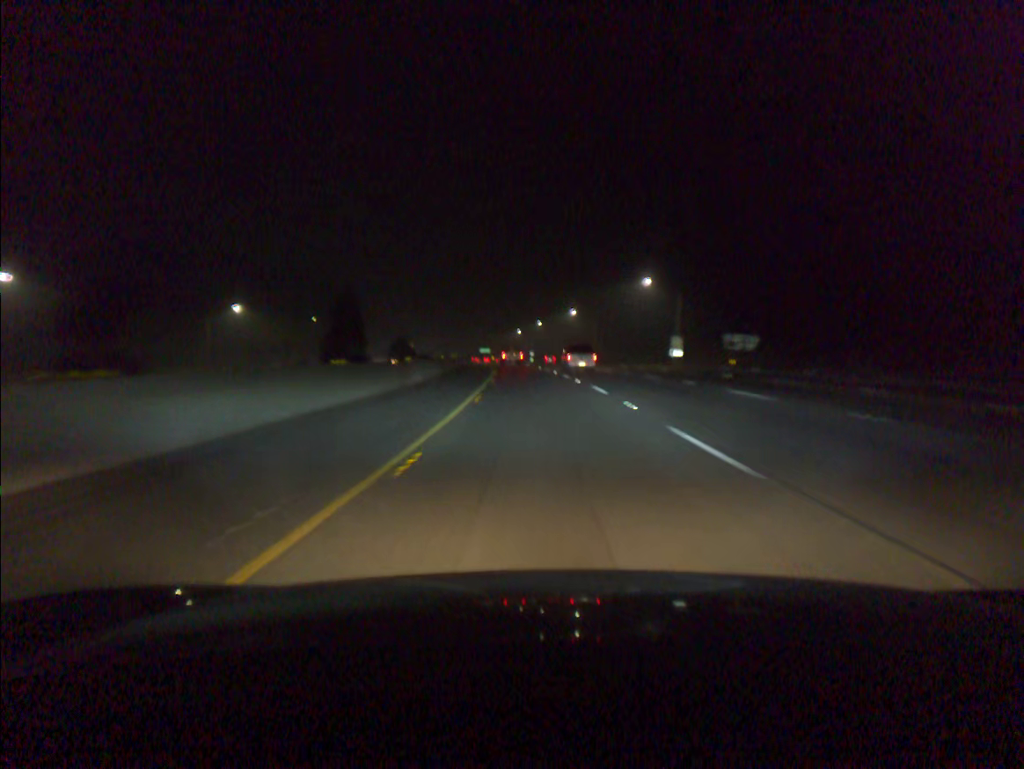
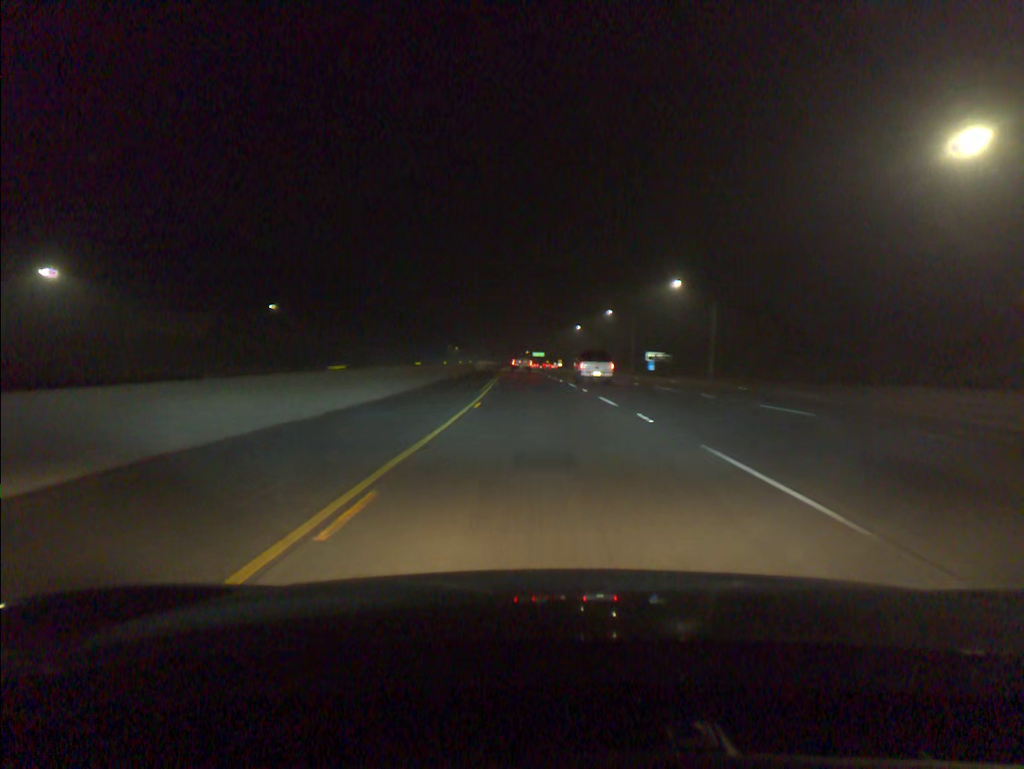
(-2.2, +60.4) m; -4°
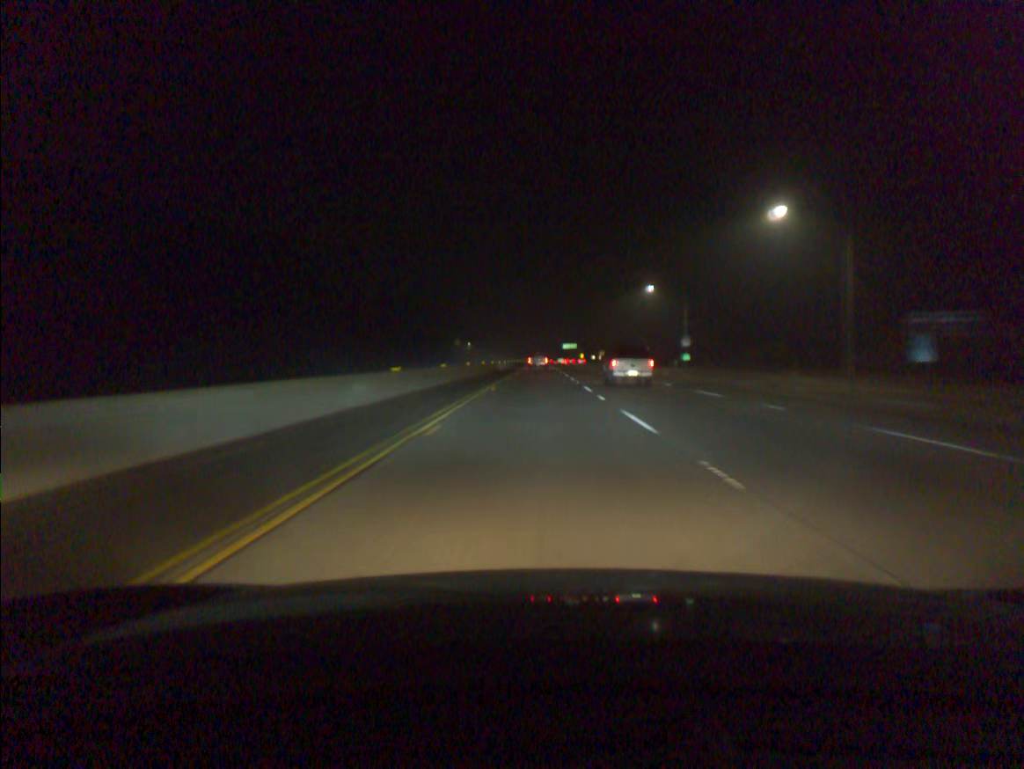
(-1.8, +80.1) m; -2°
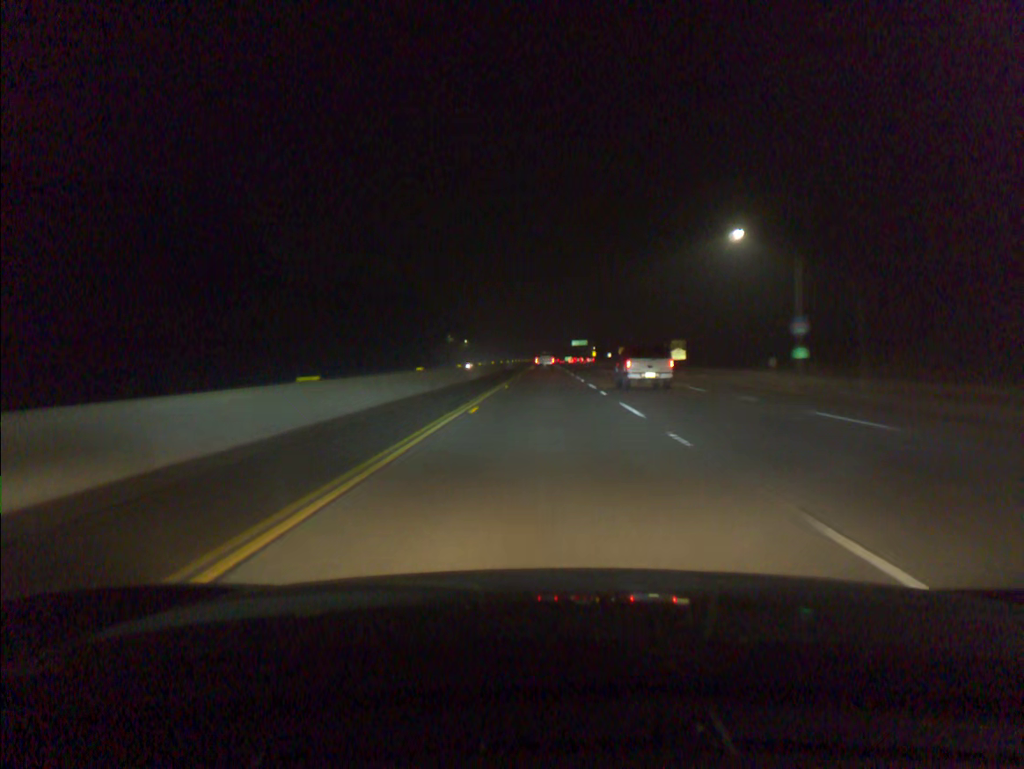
(-0.2, +40.5) m; 0°
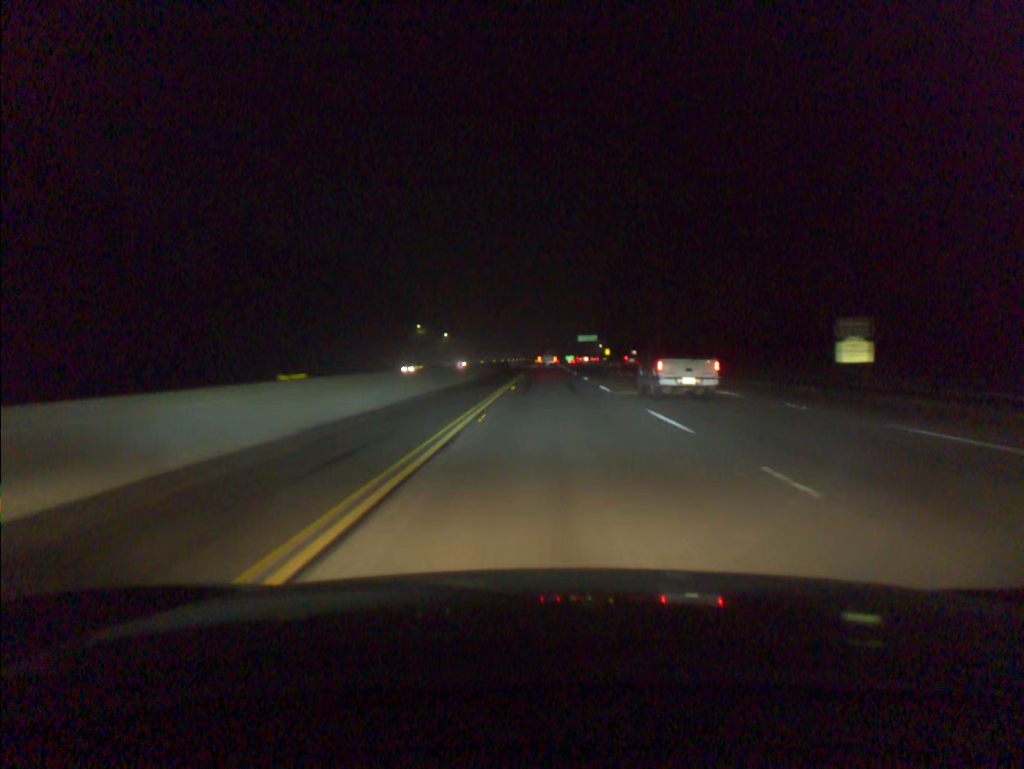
(-0.1, +61.3) m; 0°
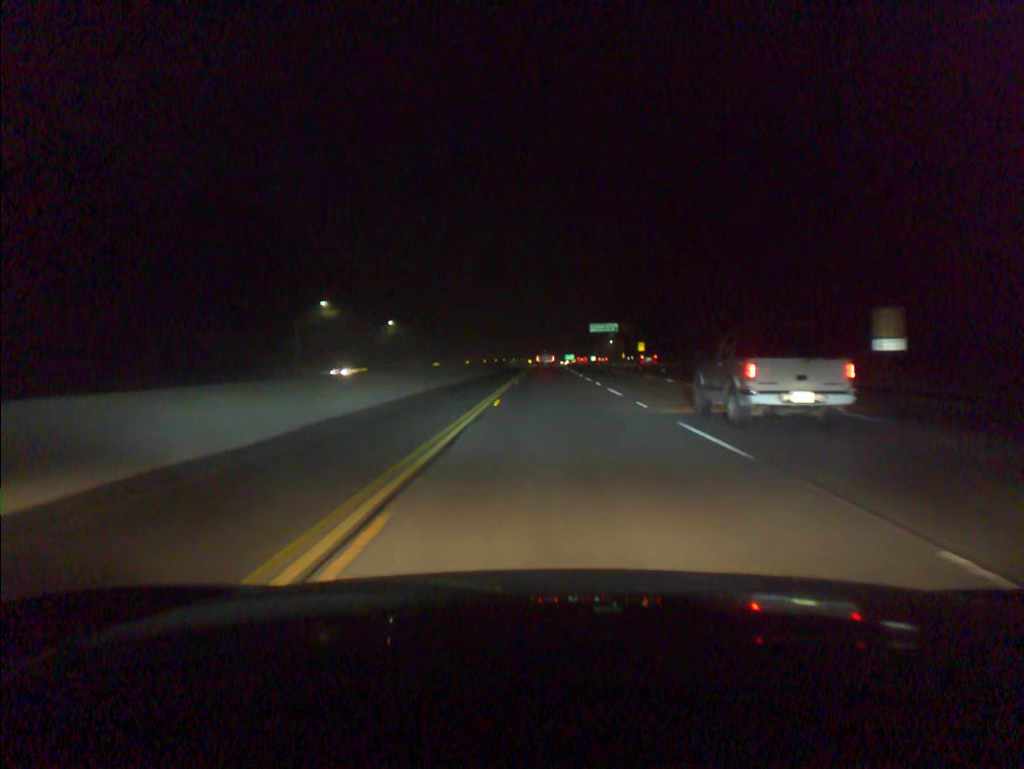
(+0.4, +82.7) m; 0°
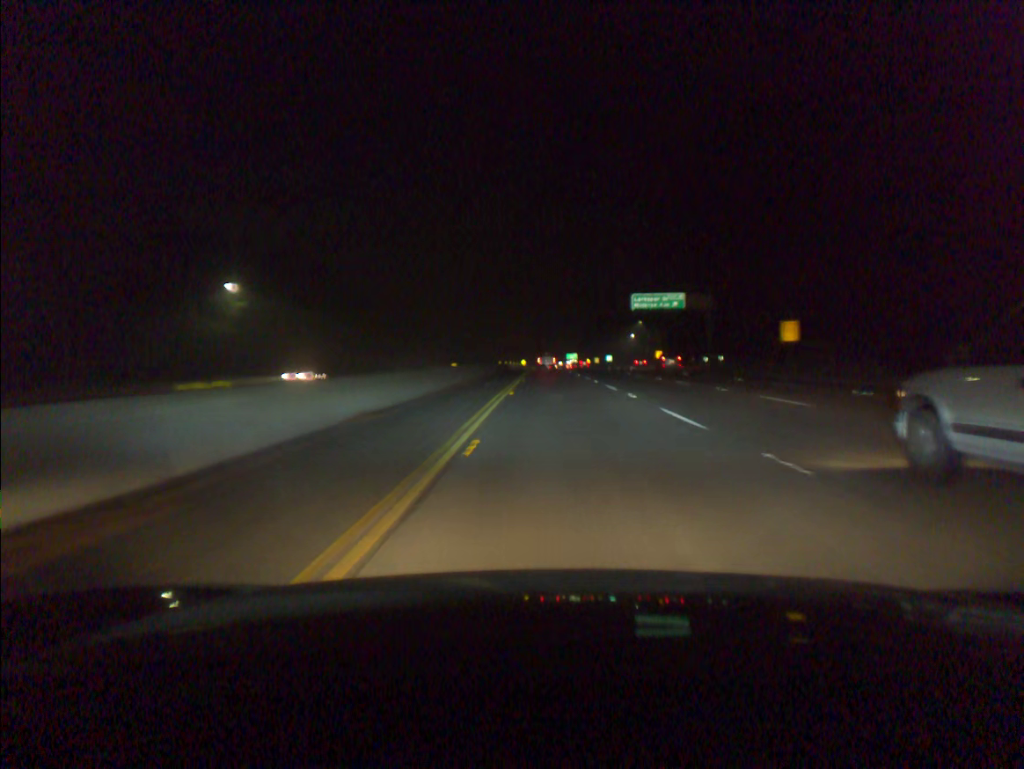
(+0.1, +83.0) m; 0°
